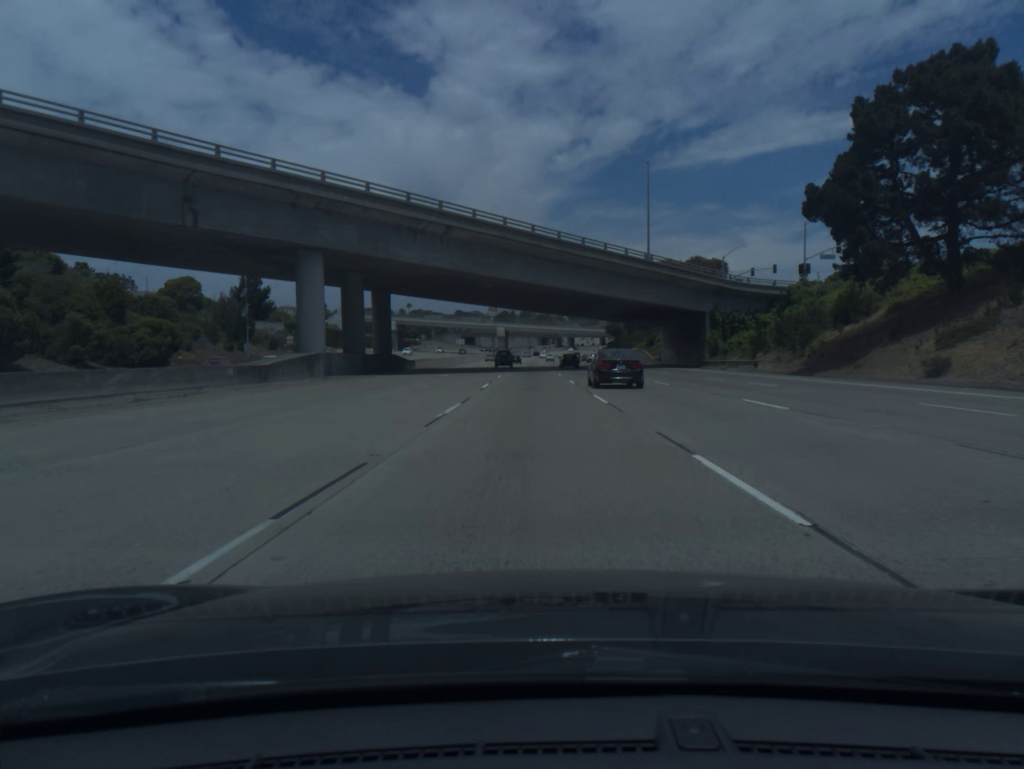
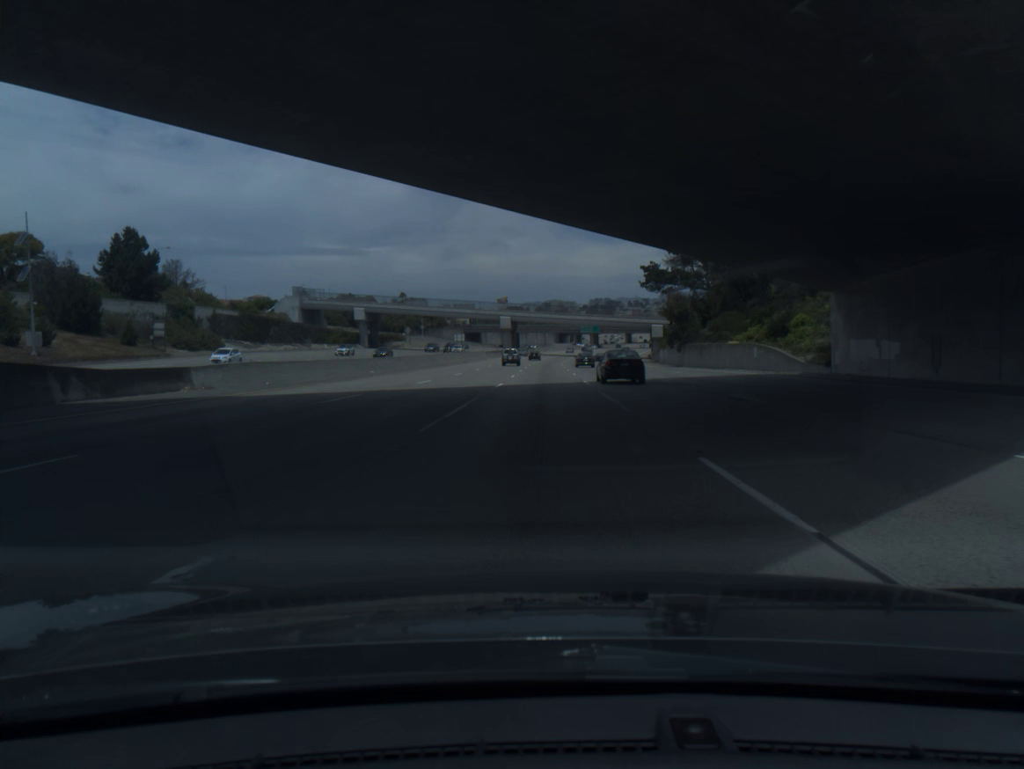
(-0.7, +57.3) m; -1°
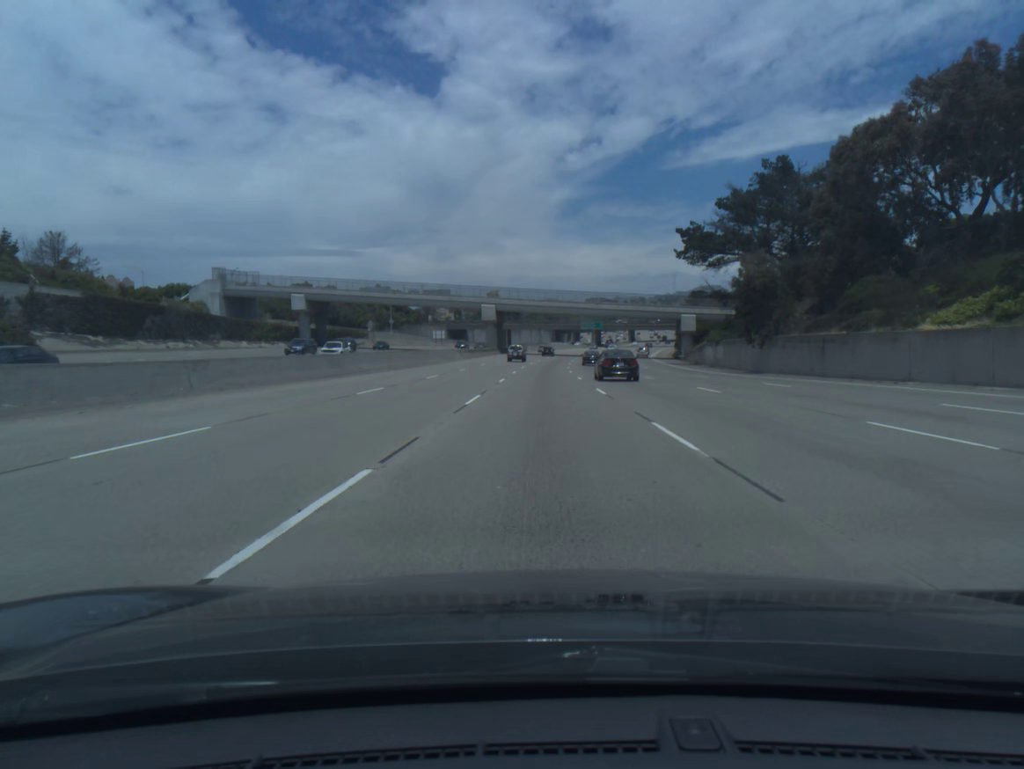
(+0.1, +38.7) m; 0°
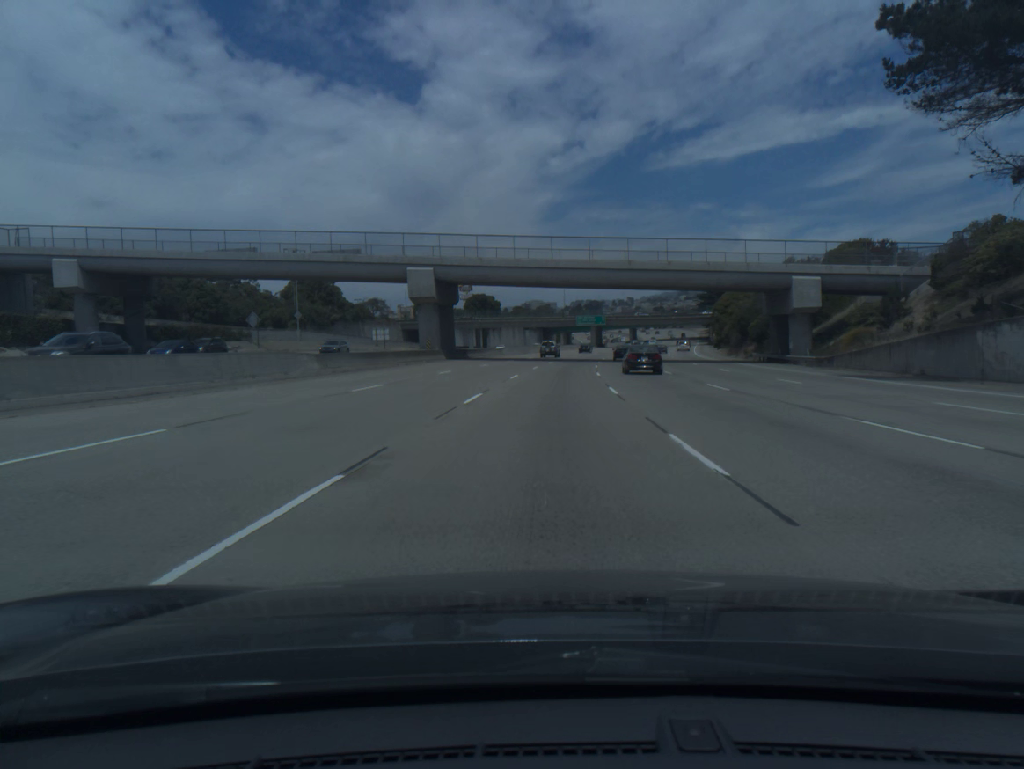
(+0.4, +58.1) m; +1°
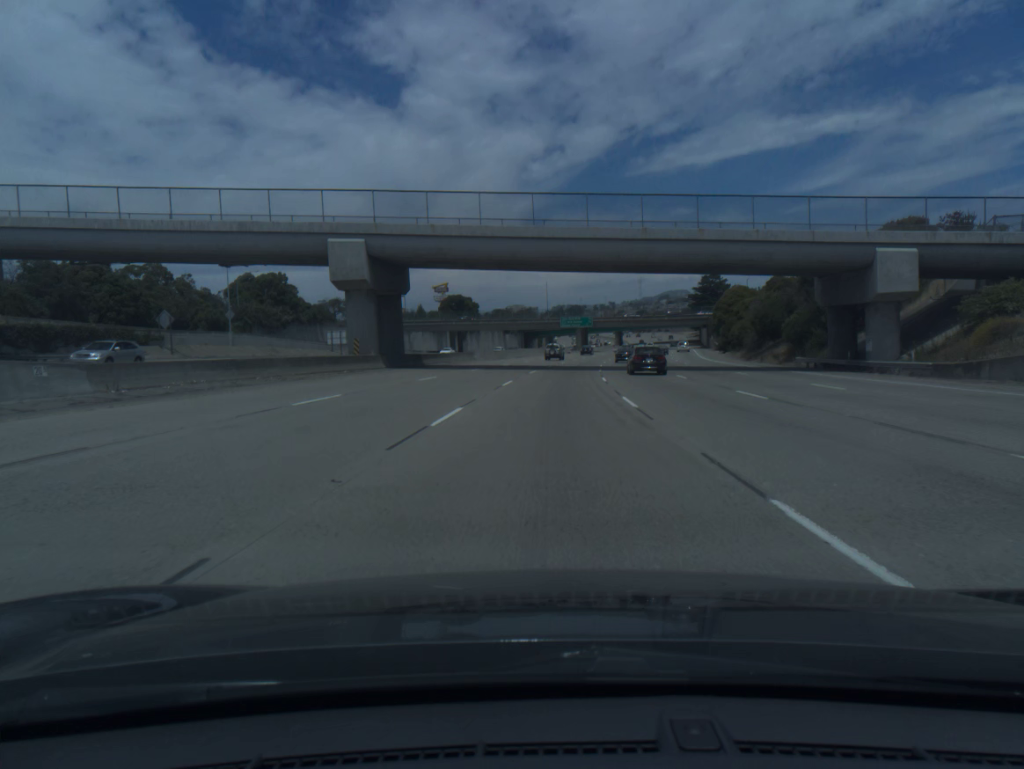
(+0.2, +19.4) m; +1°
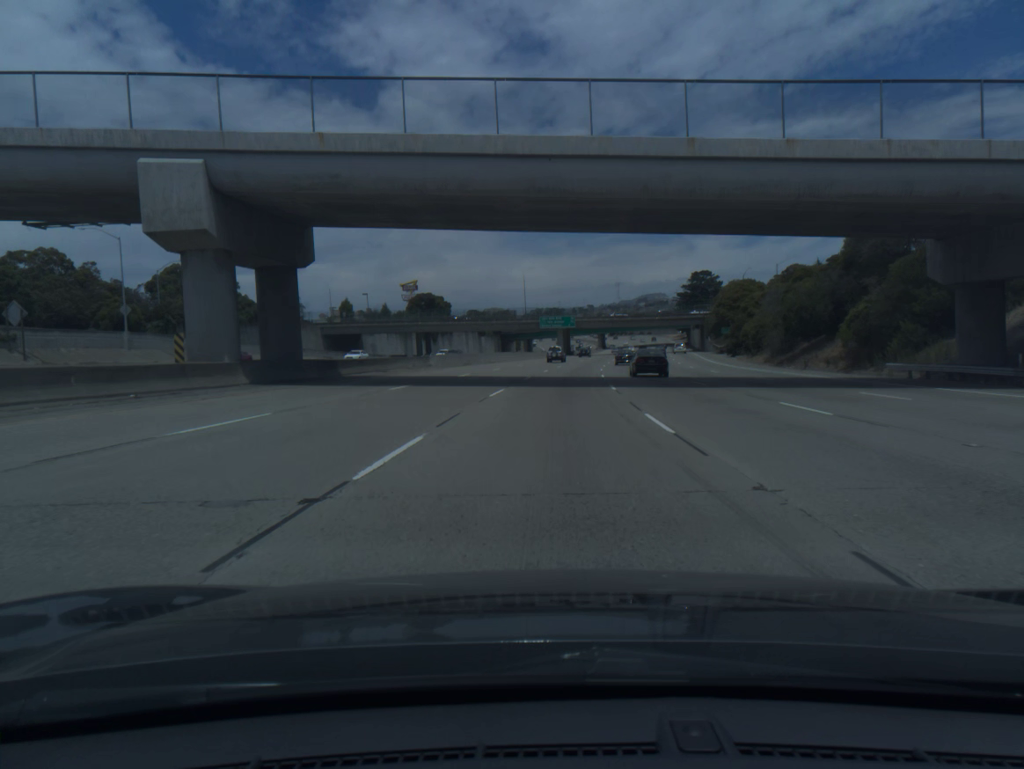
(+0.3, +19.3) m; +2°
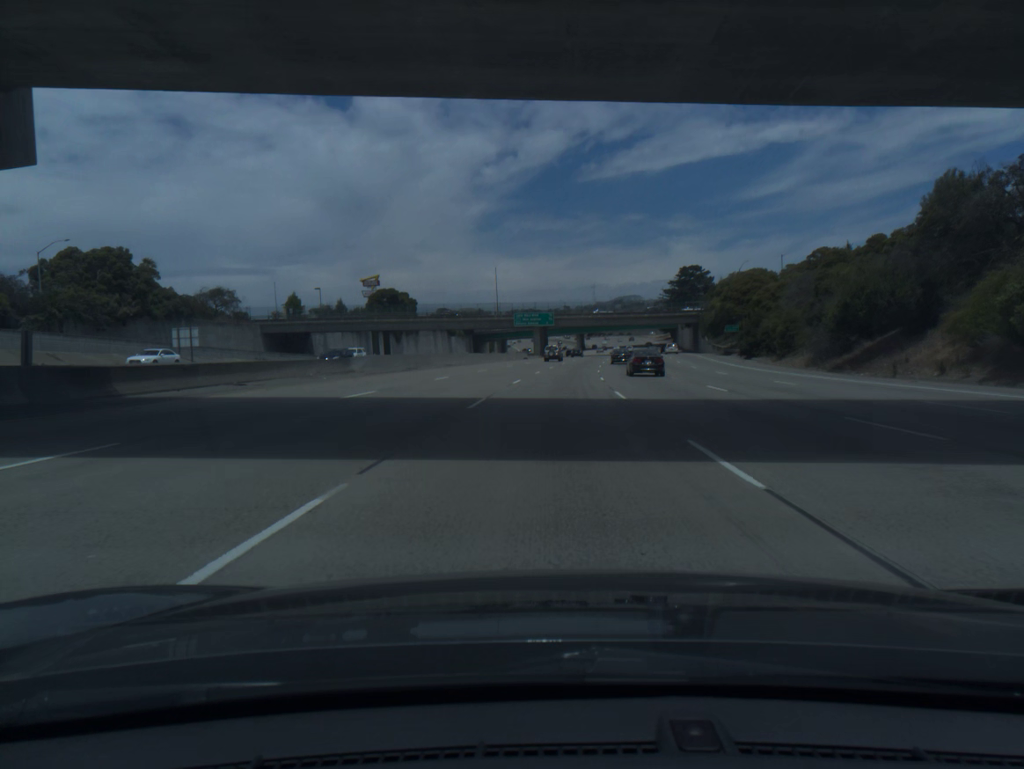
(+0.3, +19.3) m; +2°
